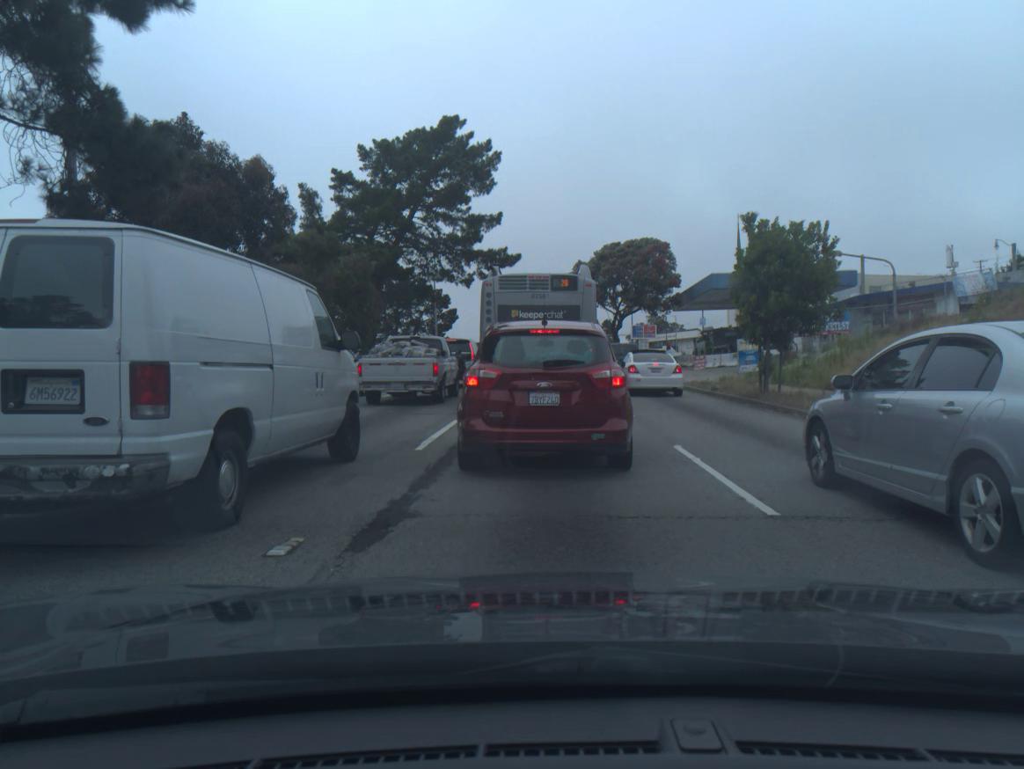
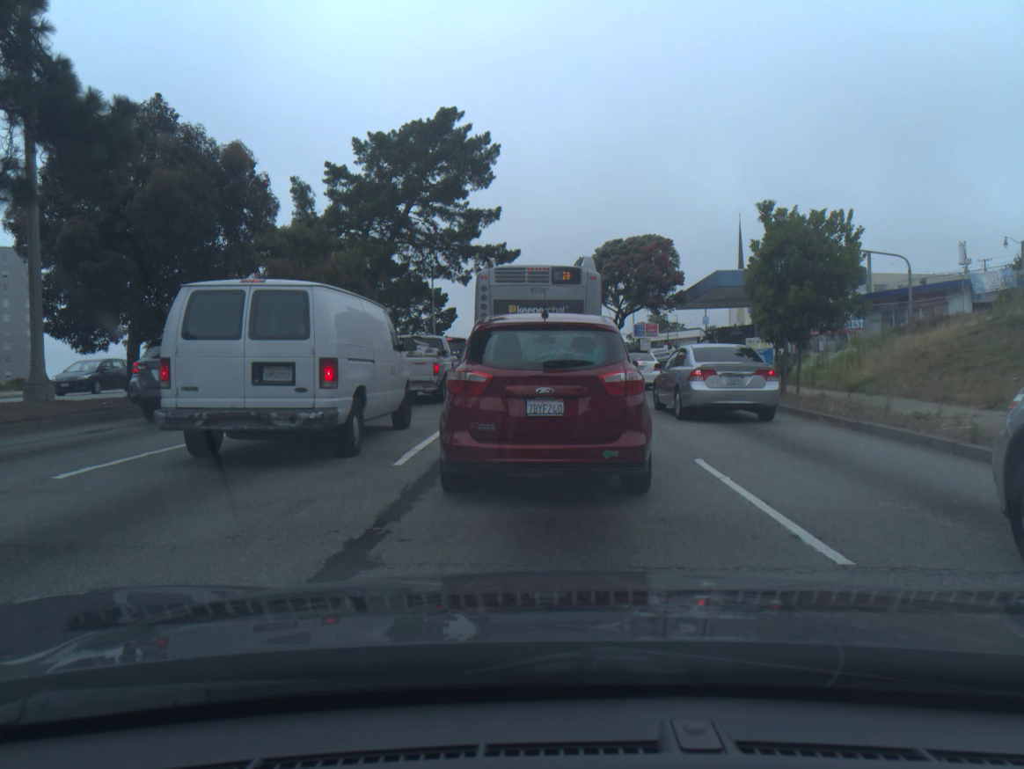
(0.0, +1.4) m; 0°
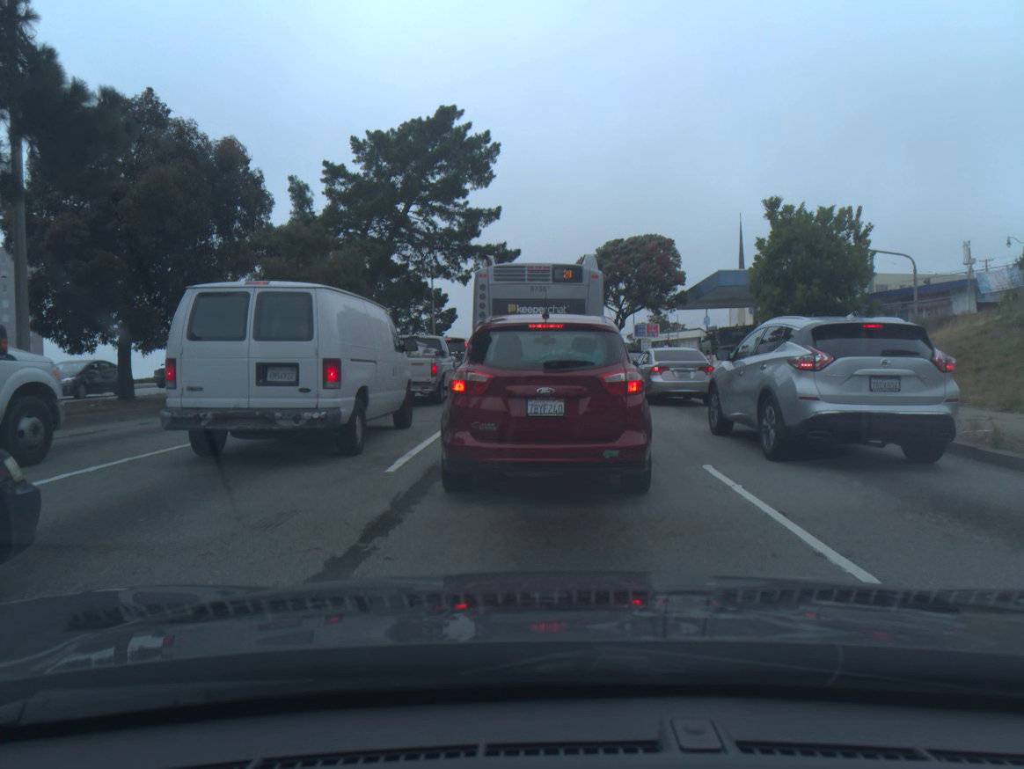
(0.0, +0.4) m; 0°
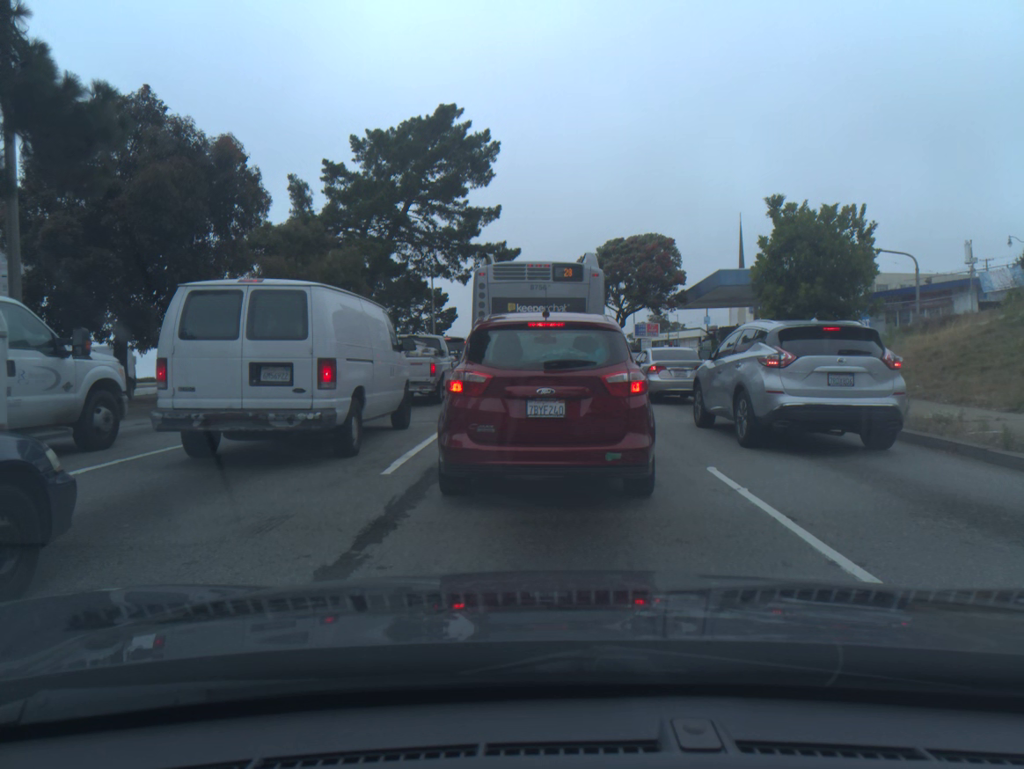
(0.0, +0.2) m; 0°
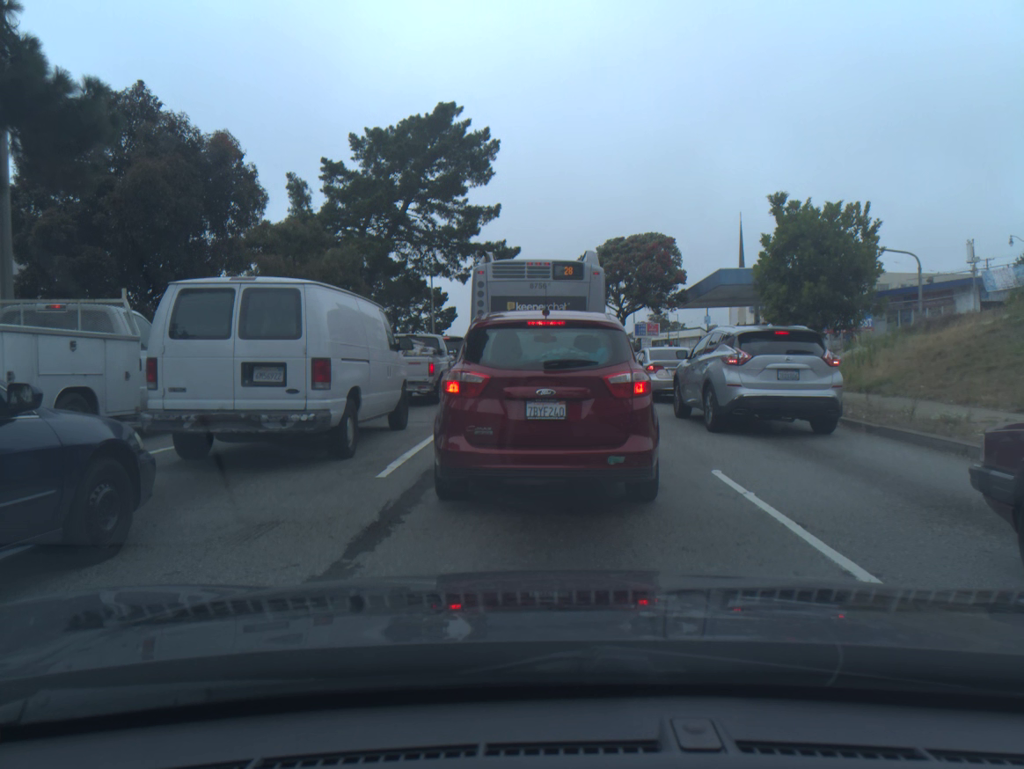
(0.0, +0.2) m; 0°
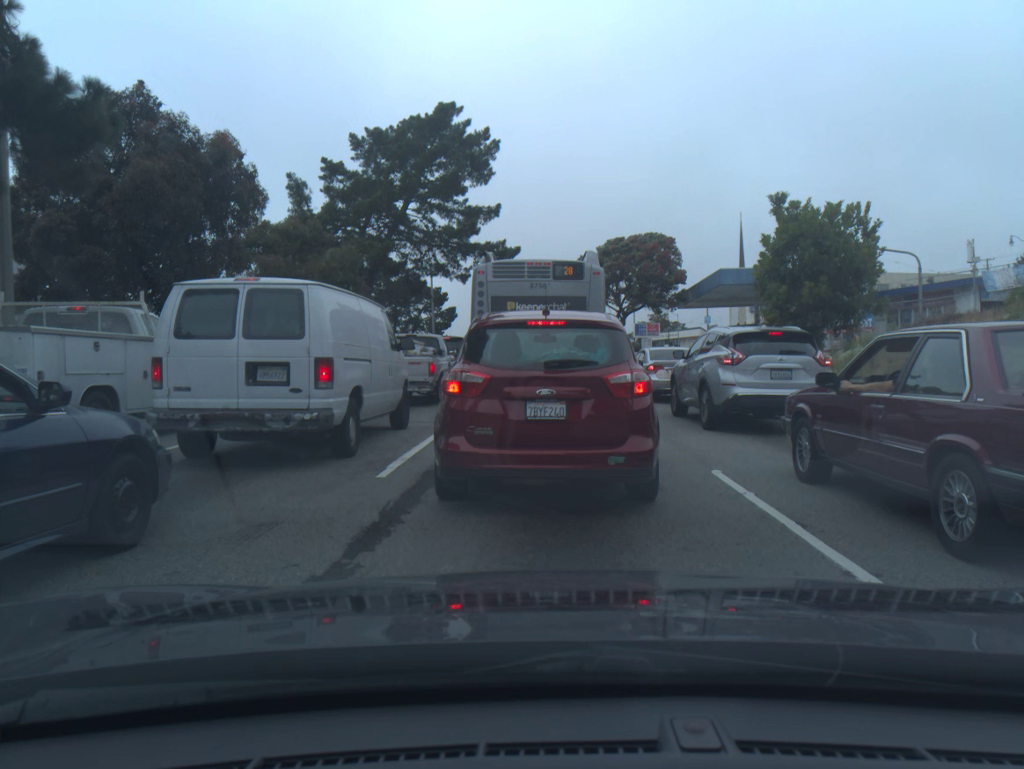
(0.0, 0.0) m; 0°
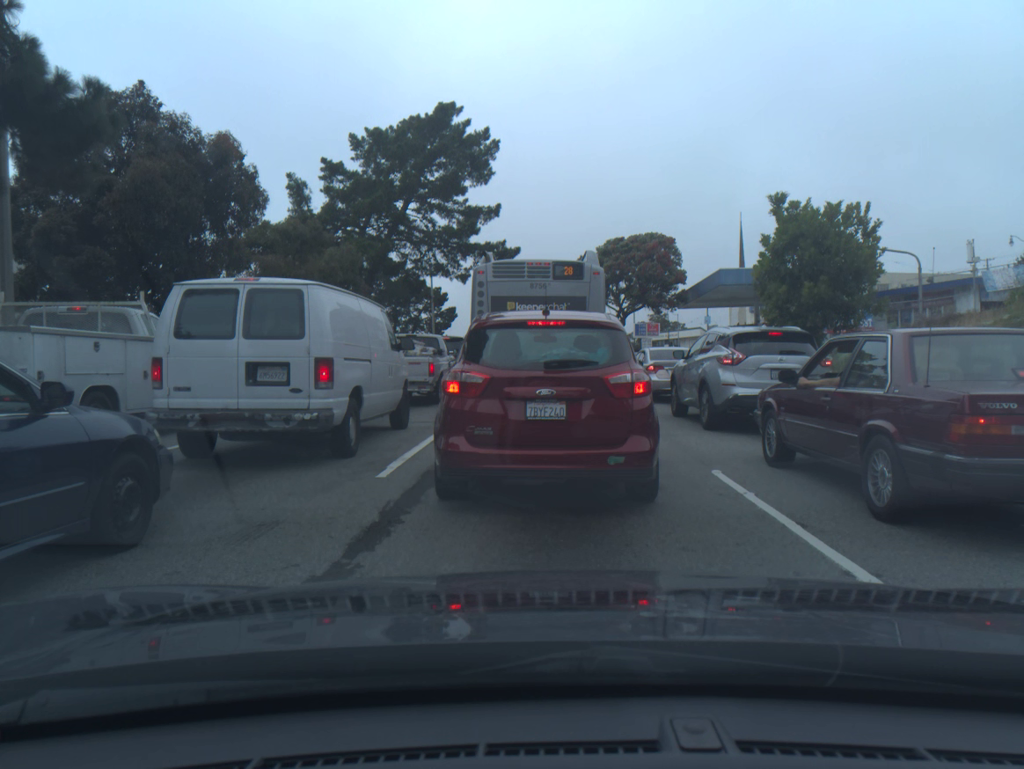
(0.0, 0.0) m; 0°
